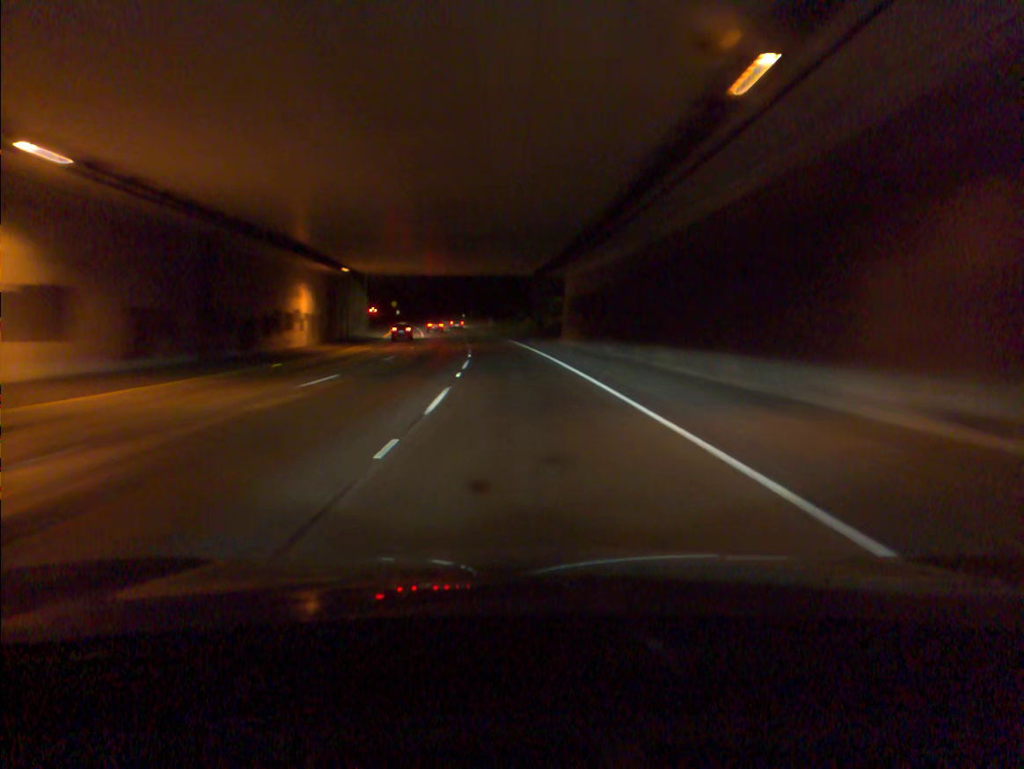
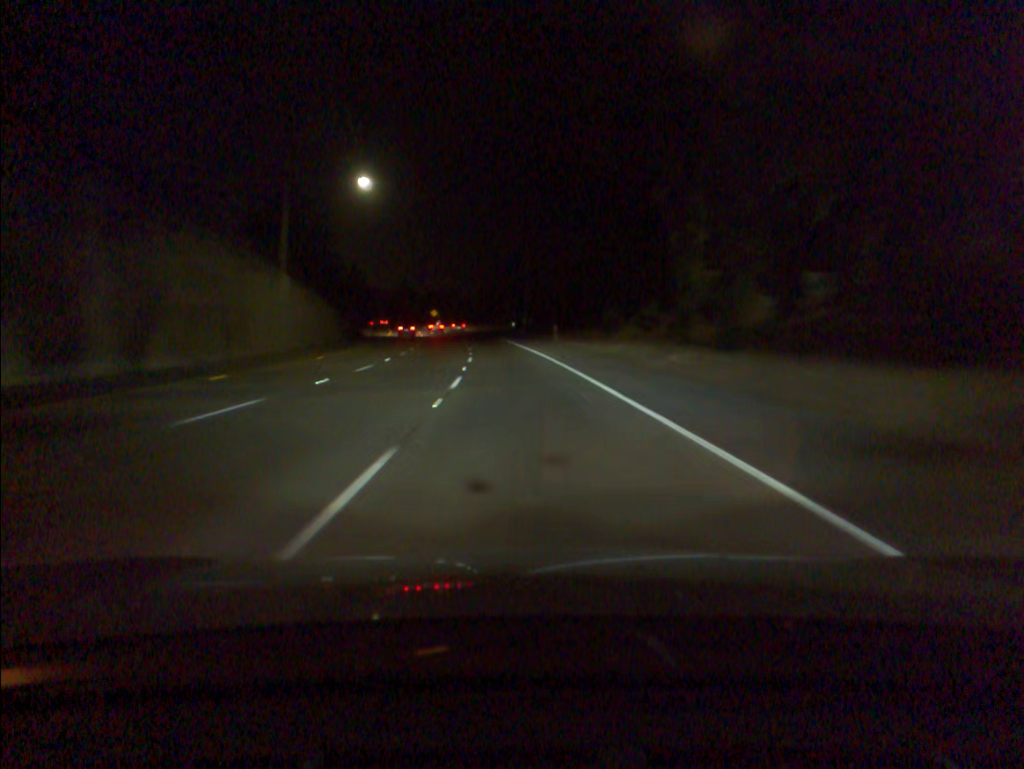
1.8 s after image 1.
(-2.4, +51.6) m; -5°
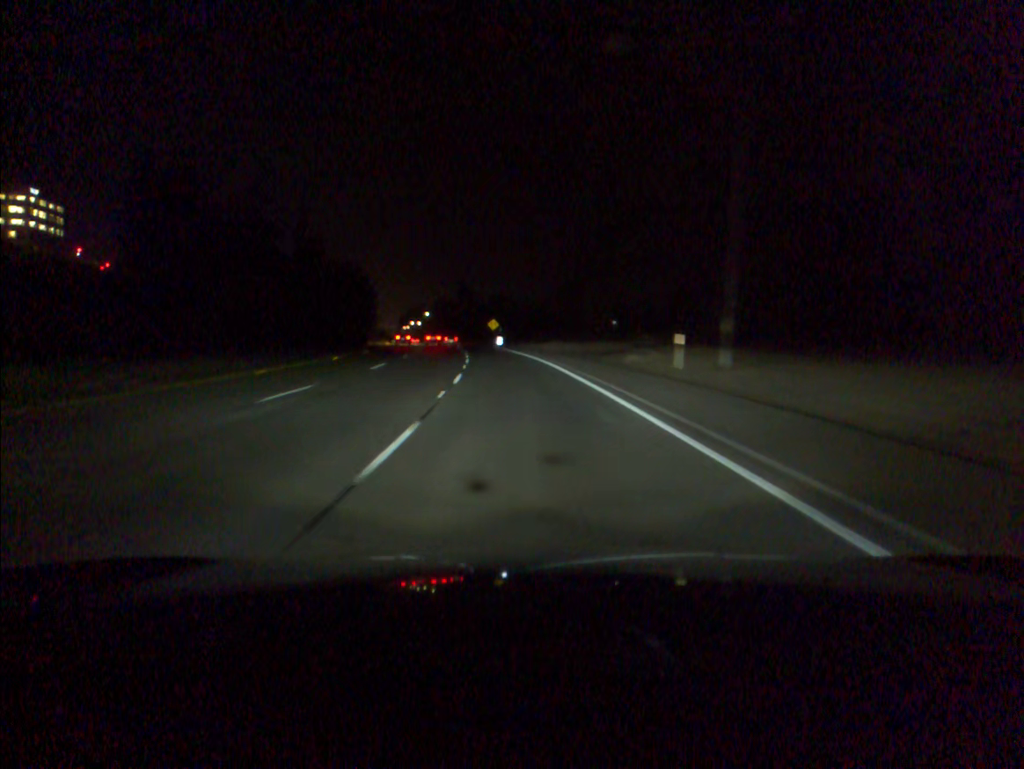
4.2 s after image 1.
(-4.1, +68.8) m; -7°
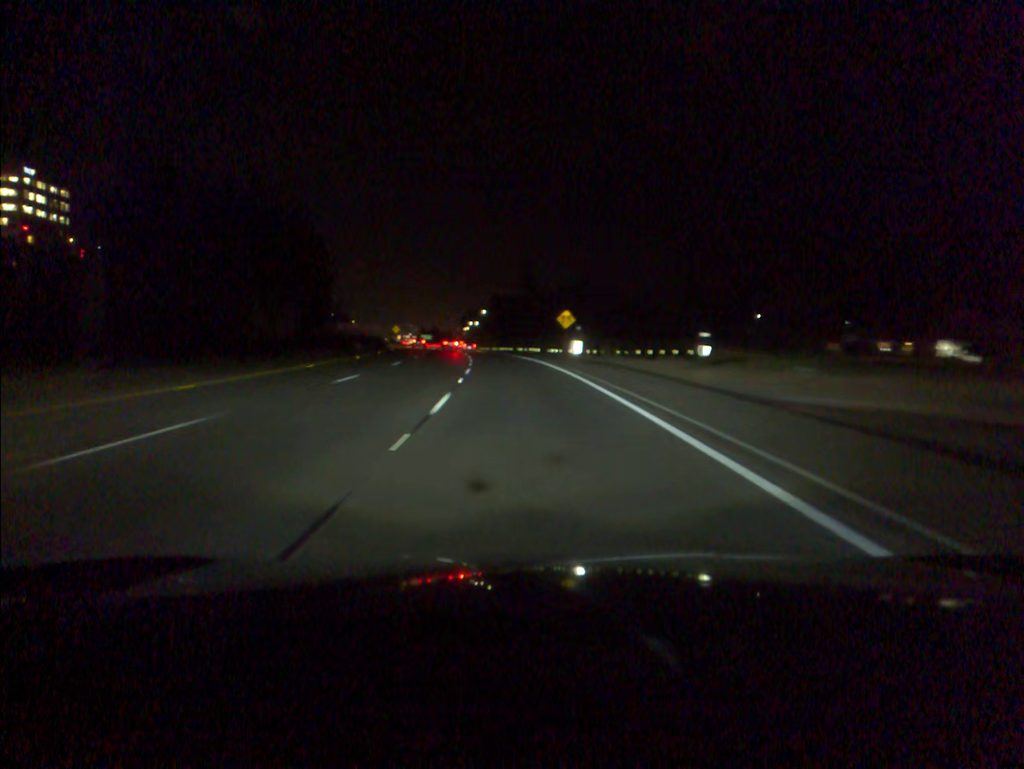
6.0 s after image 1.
(-2.2, +52.0) m; -5°
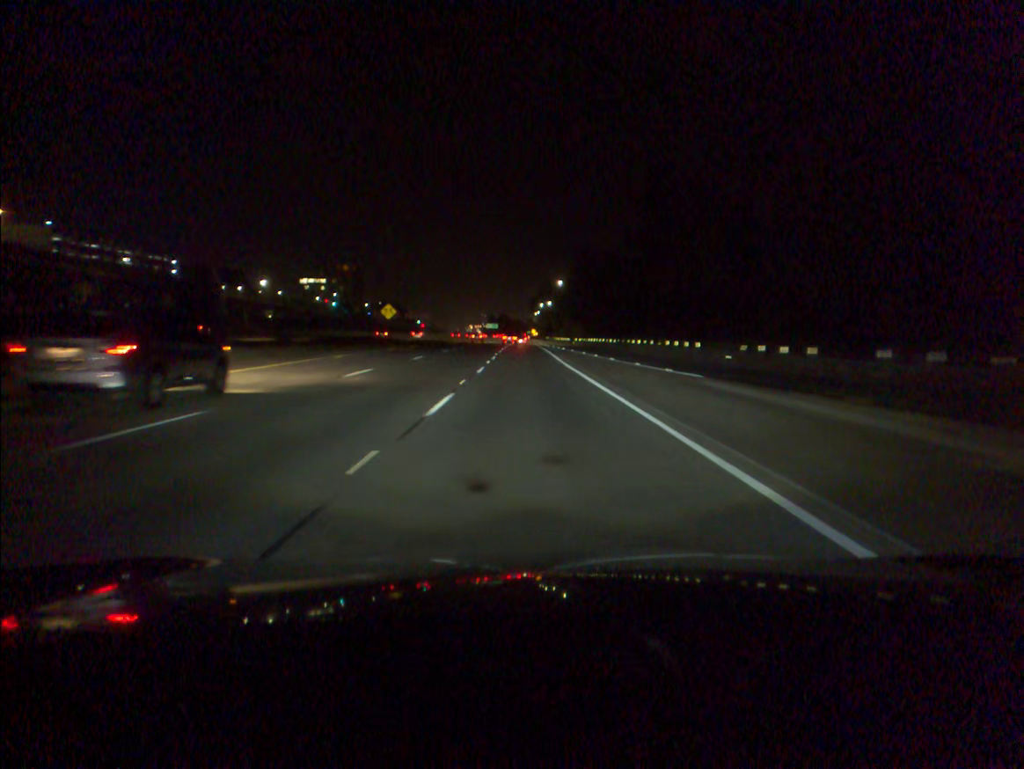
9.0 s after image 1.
(-3.4, +86.2) m; -3°
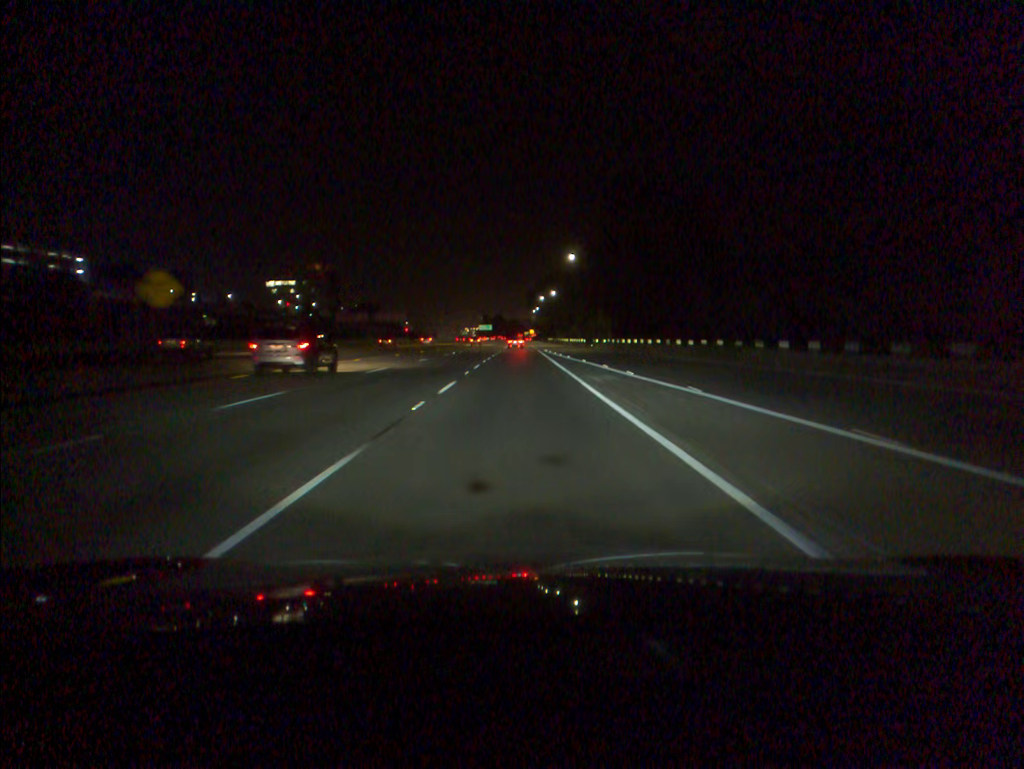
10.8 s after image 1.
(+0.1, +51.1) m; 0°
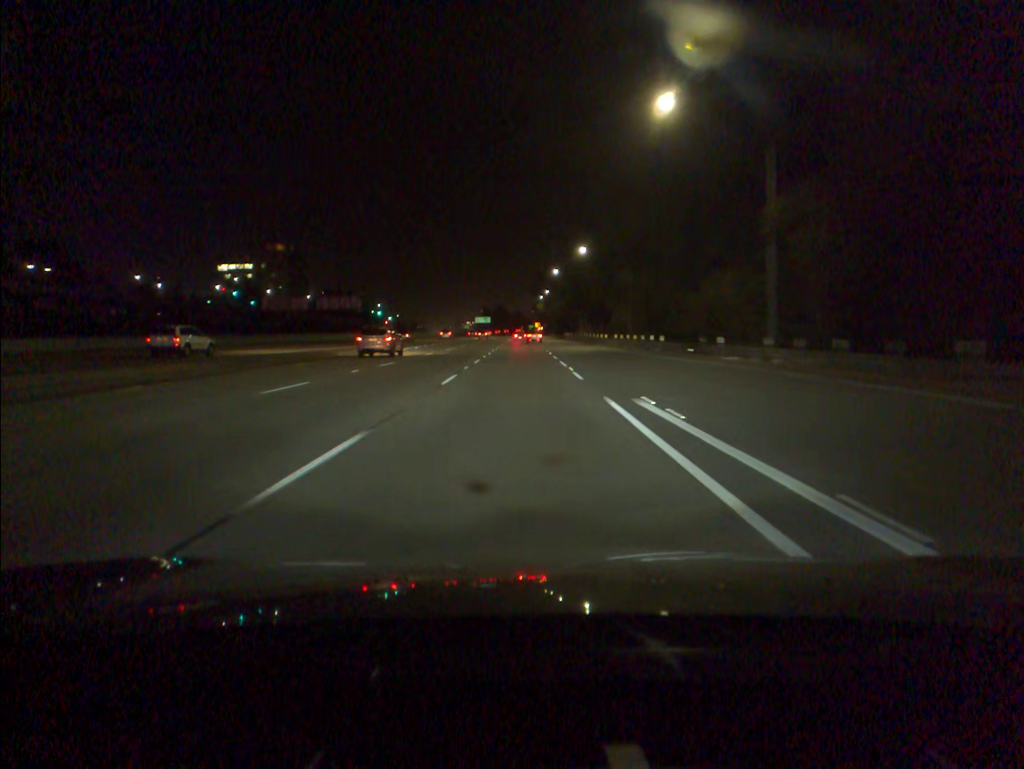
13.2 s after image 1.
(-0.1, +68.2) m; 0°
